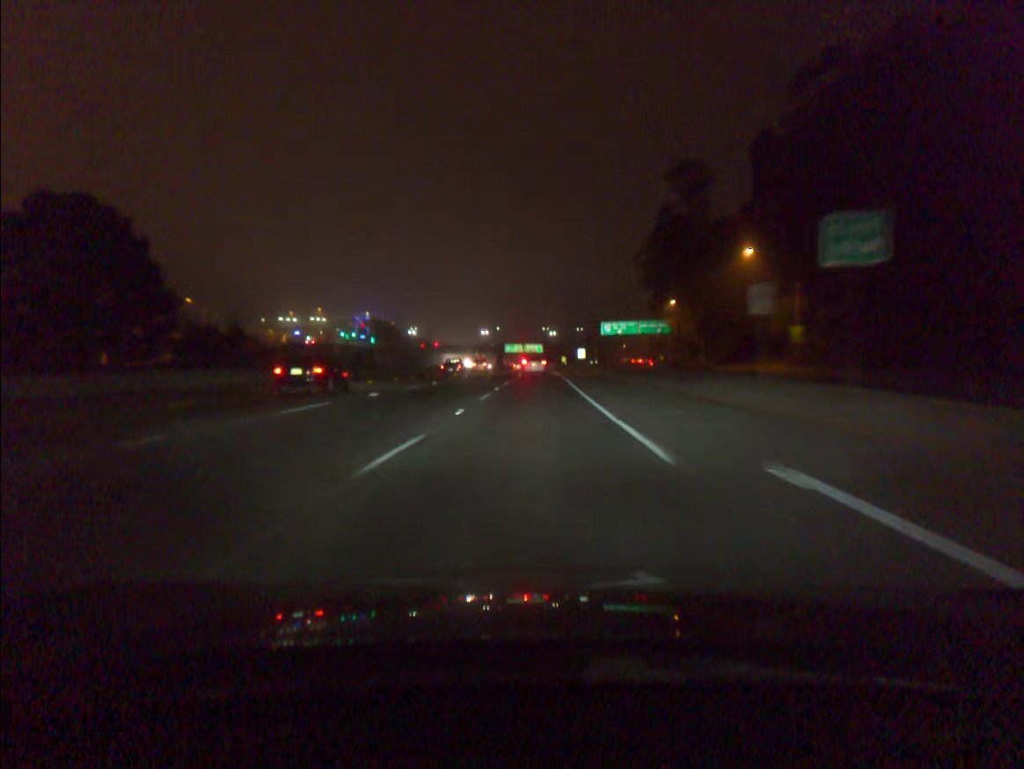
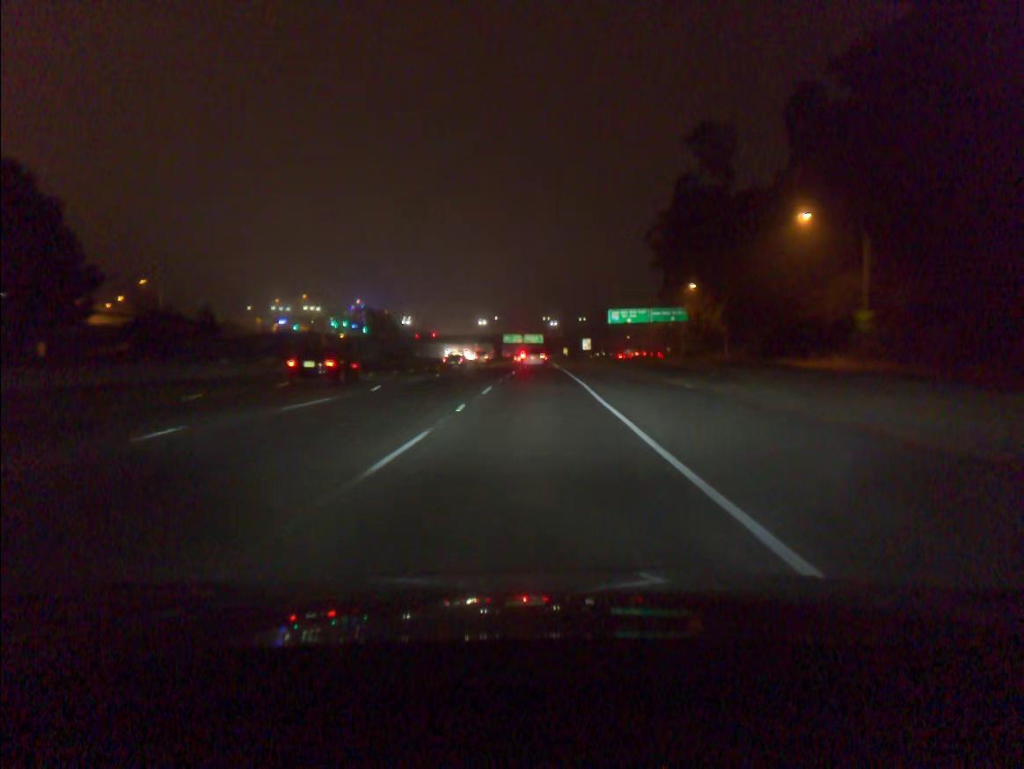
(0.0, +14.7) m; 0°
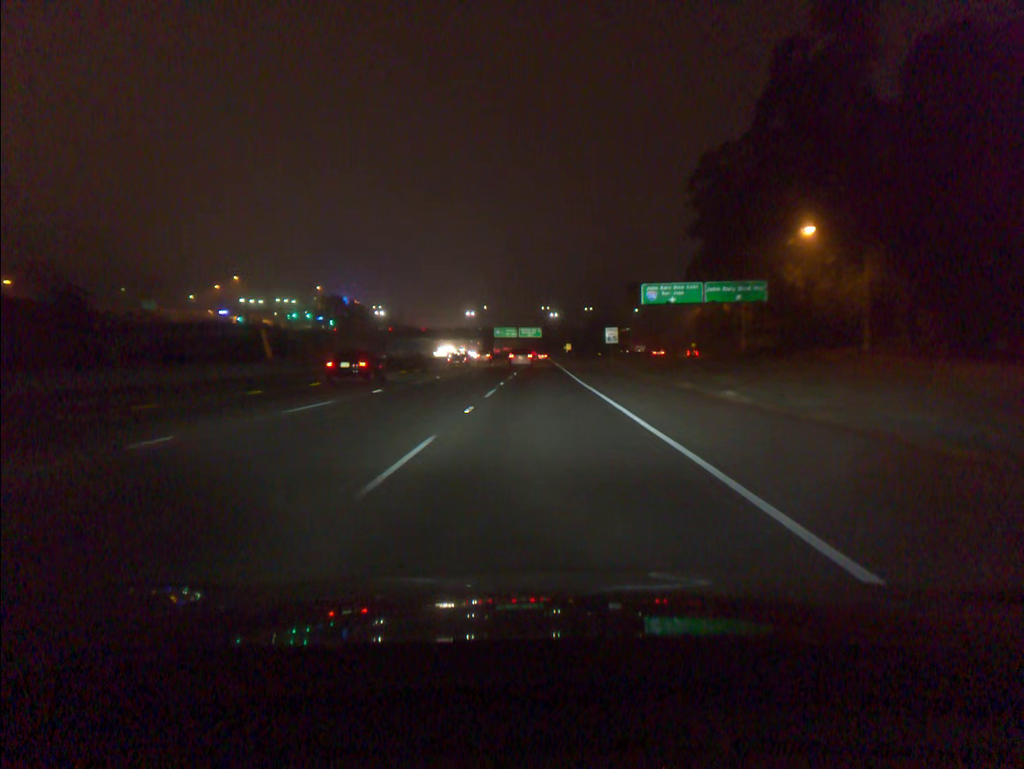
(0.0, +44.6) m; 0°
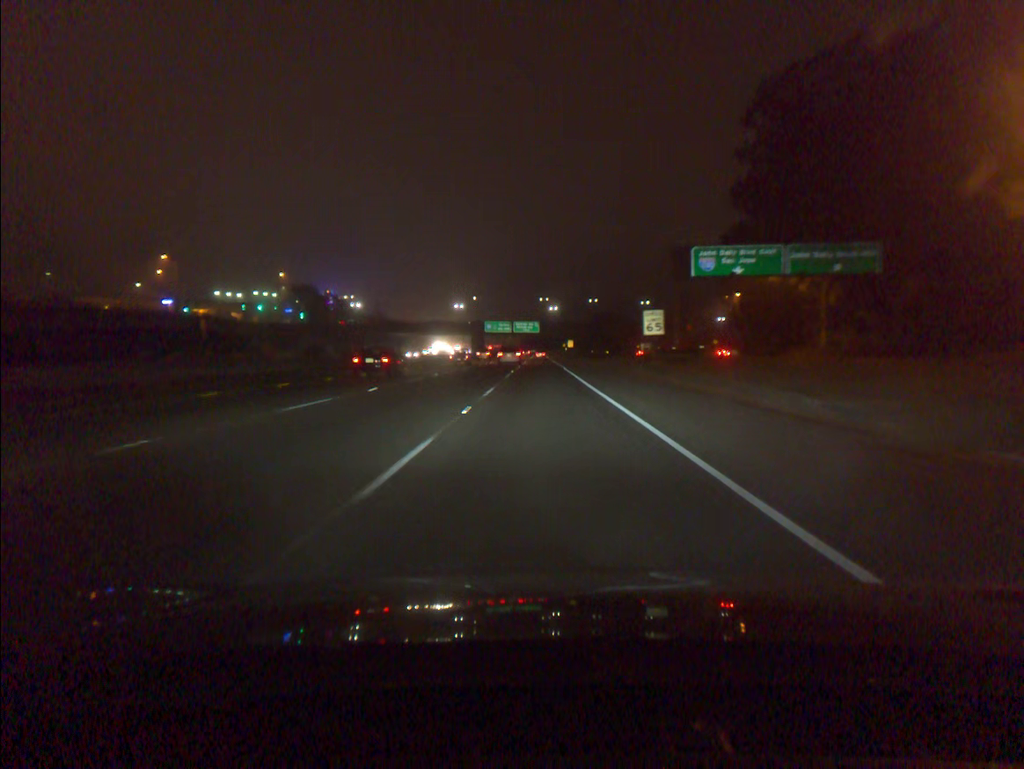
(0.0, +30.1) m; 0°
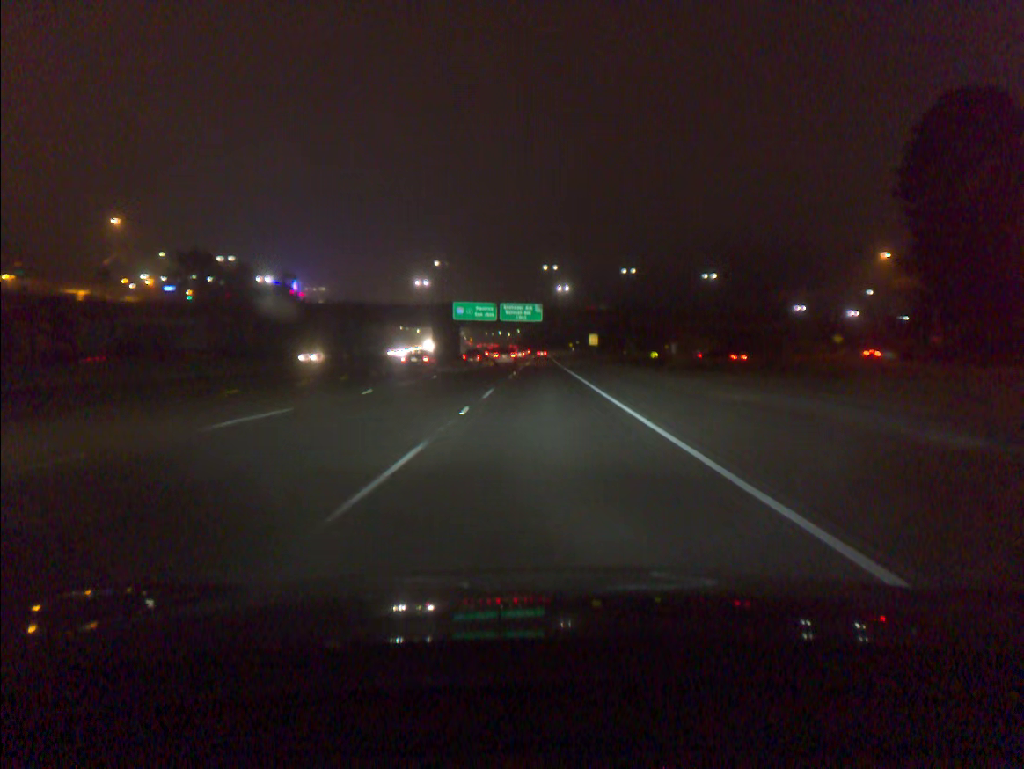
(0.0, +76.6) m; 0°
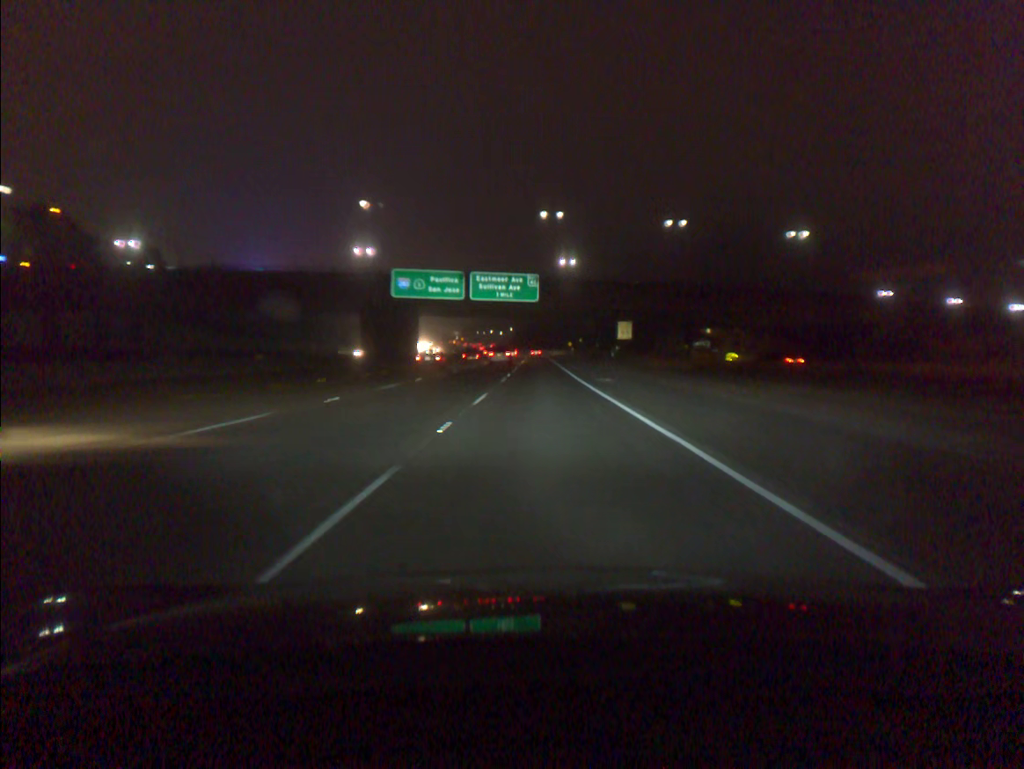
(+0.1, +47.5) m; 0°
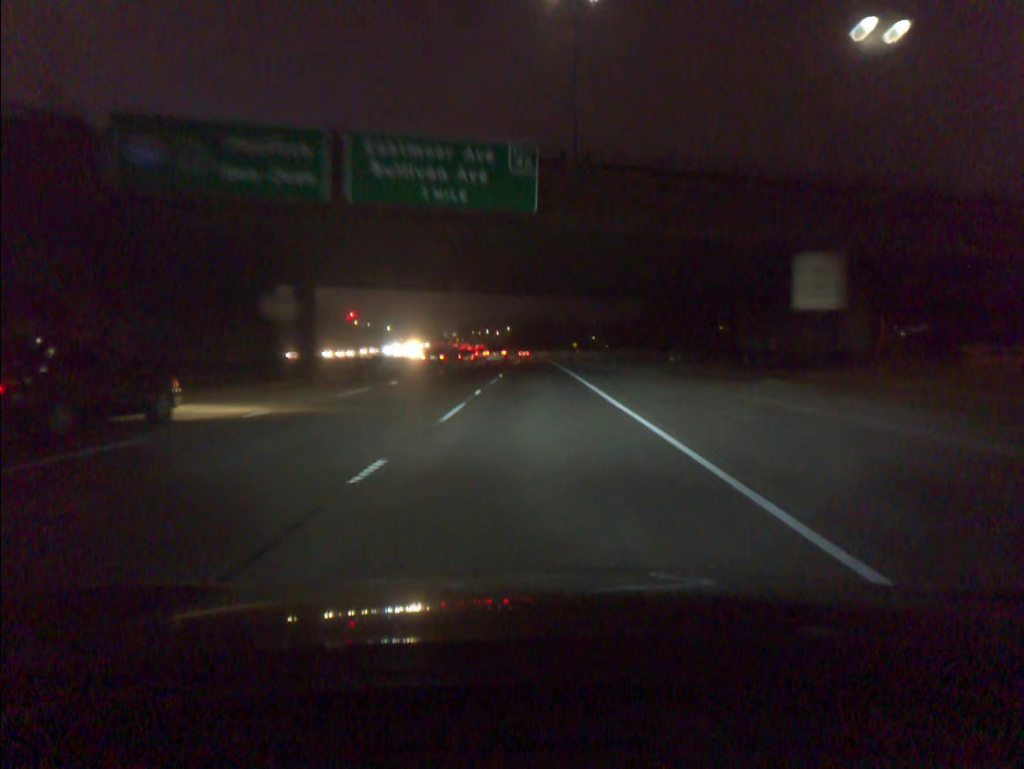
(+0.1, +48.3) m; 0°
